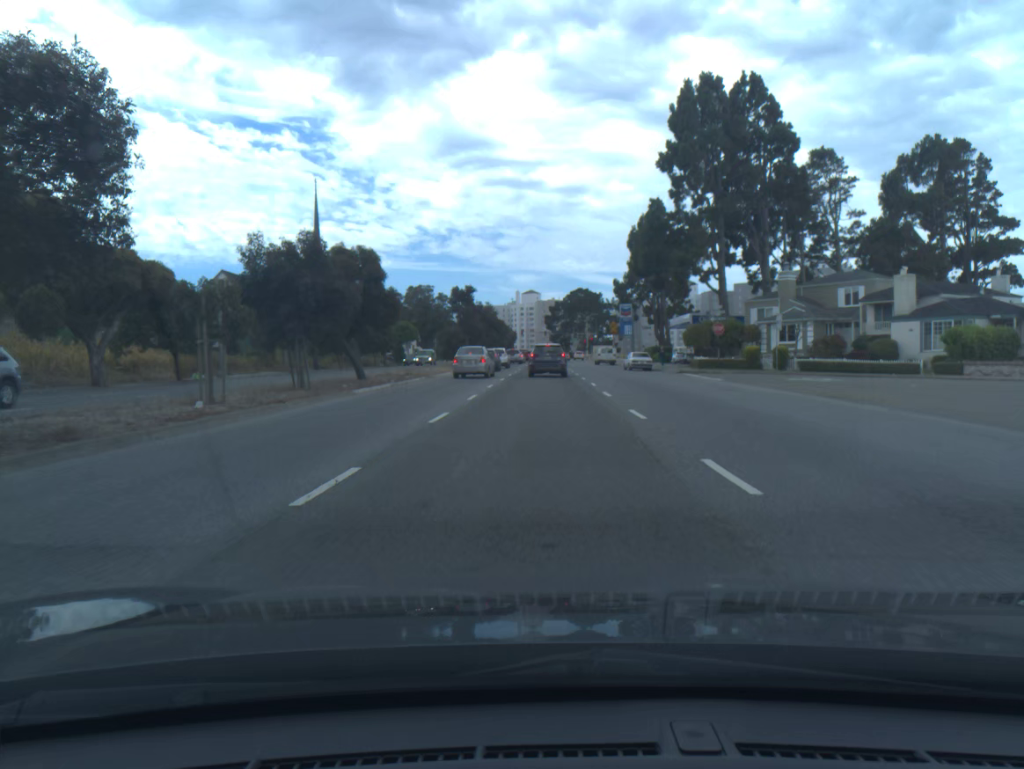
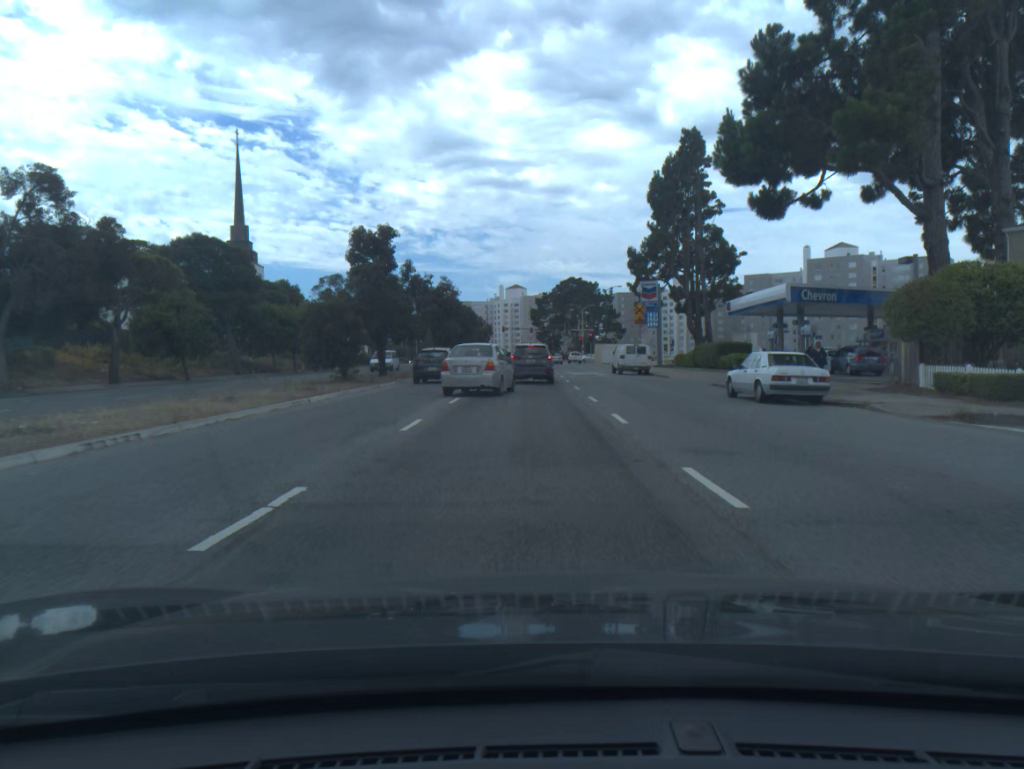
(+0.3, +37.1) m; +1°
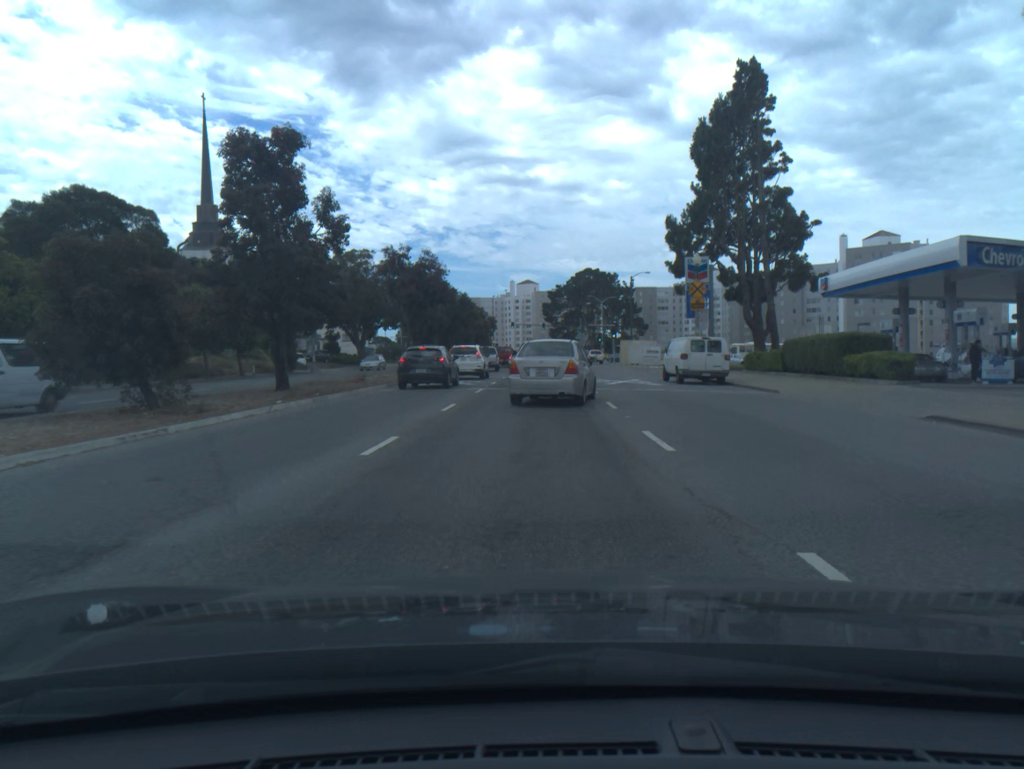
(-0.2, +17.8) m; -1°
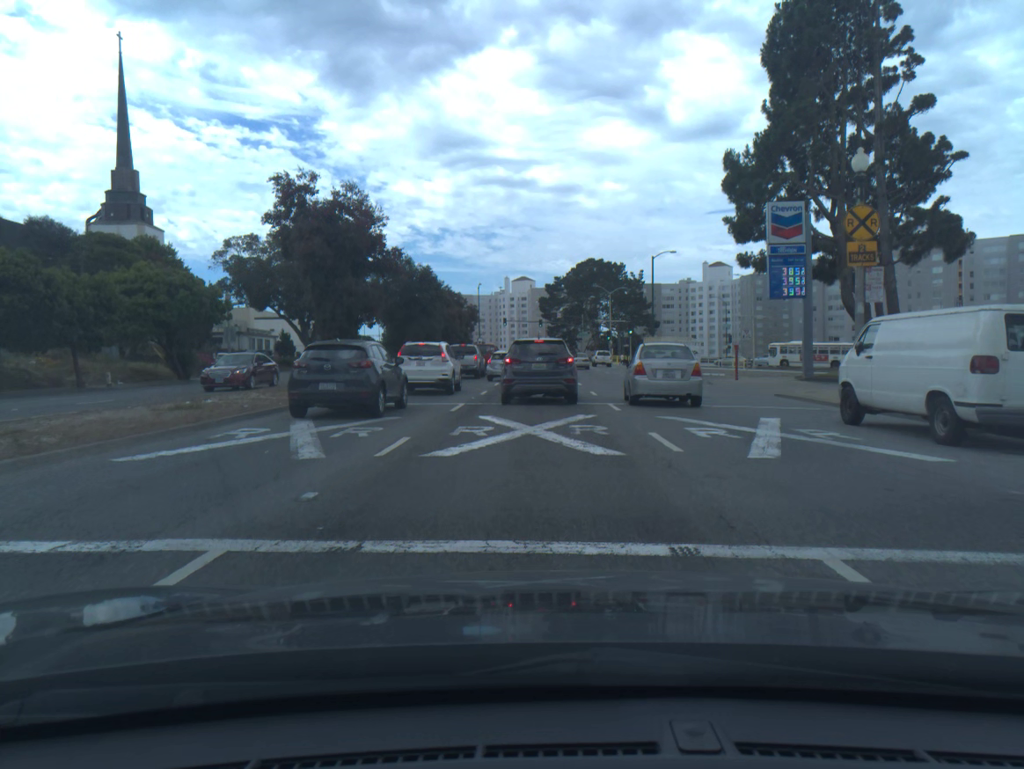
(0.0, +22.0) m; +1°
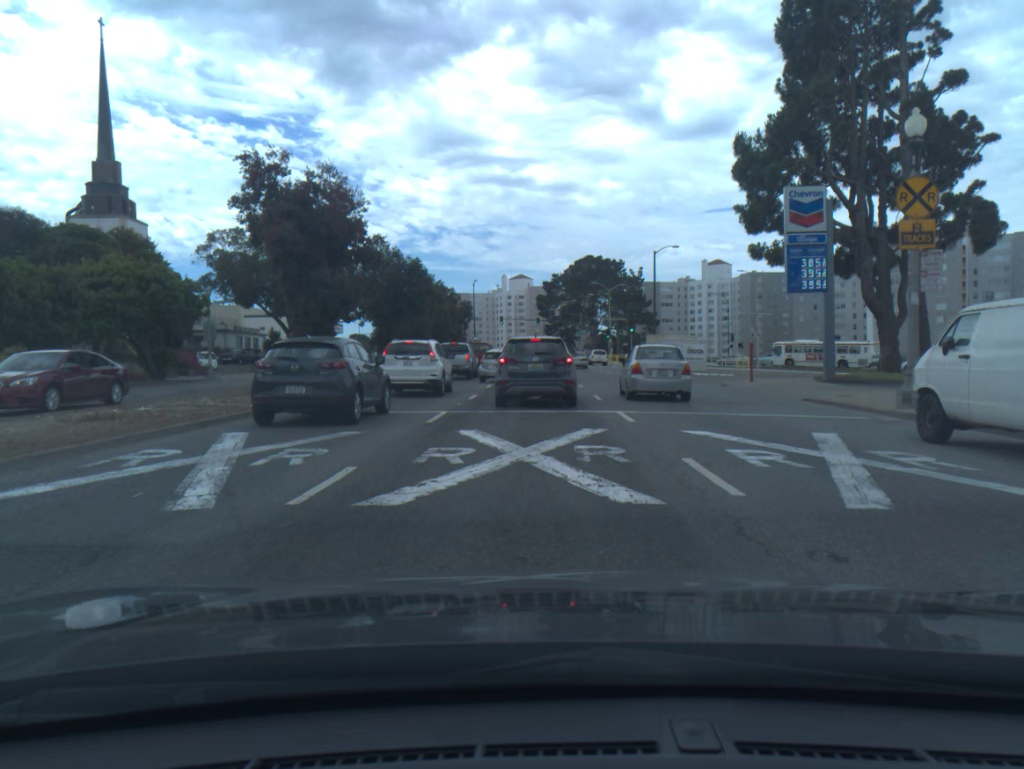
(0.0, +3.2) m; 0°
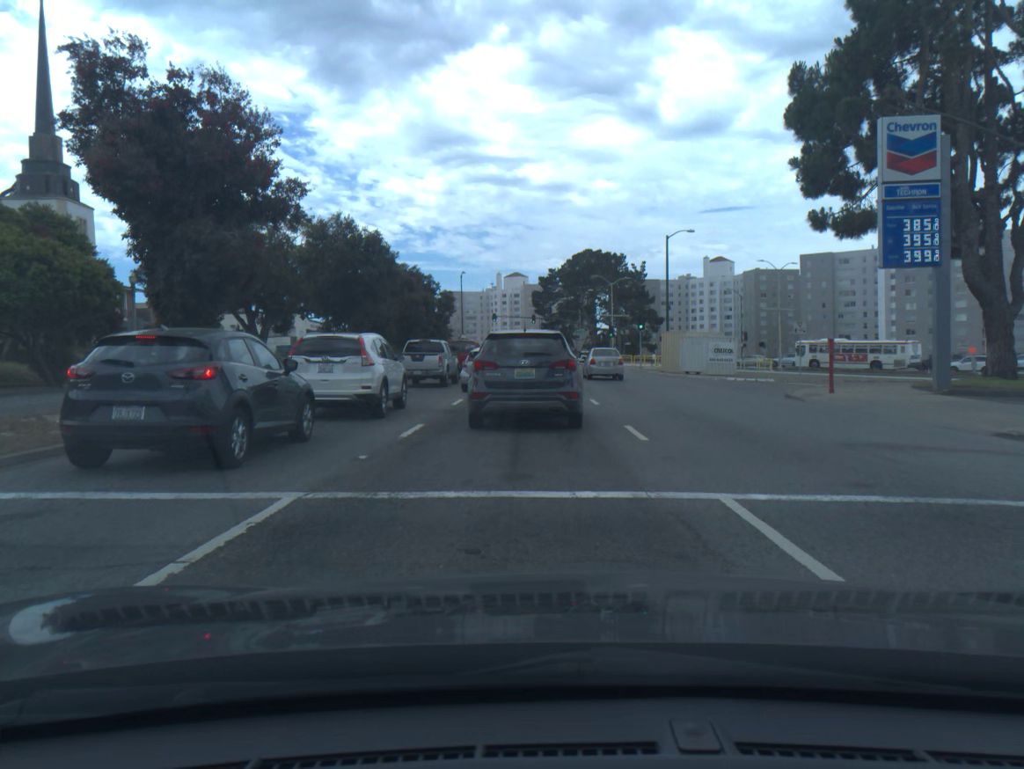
(0.0, +9.9) m; 0°
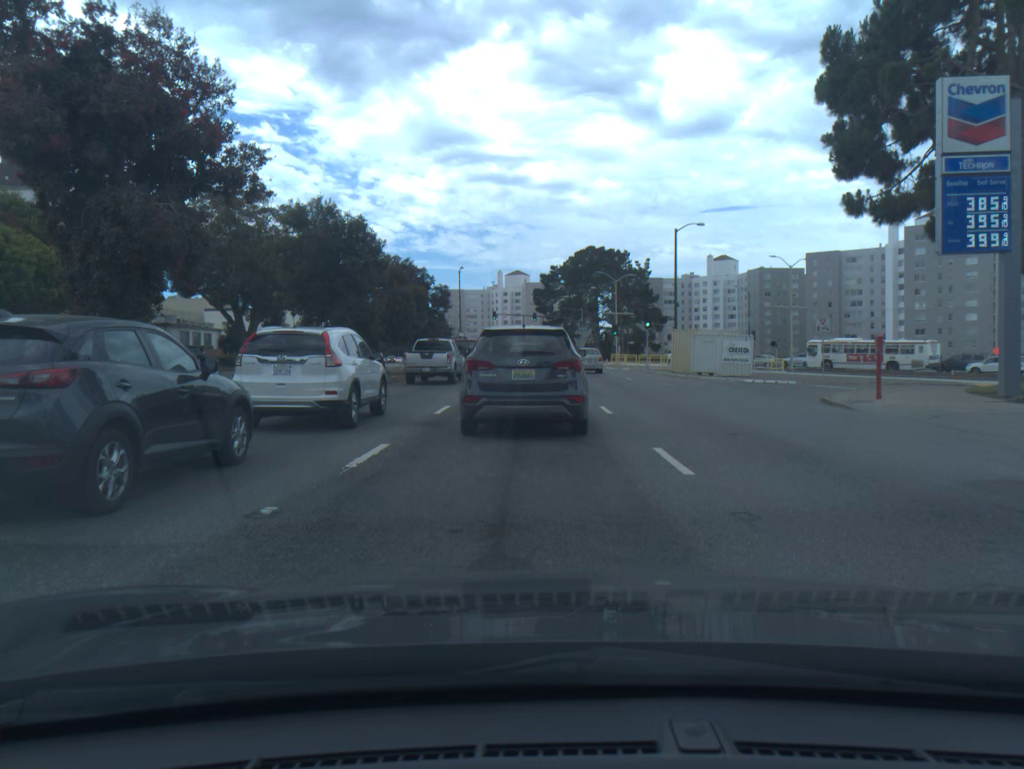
(0.0, +3.3) m; 0°
